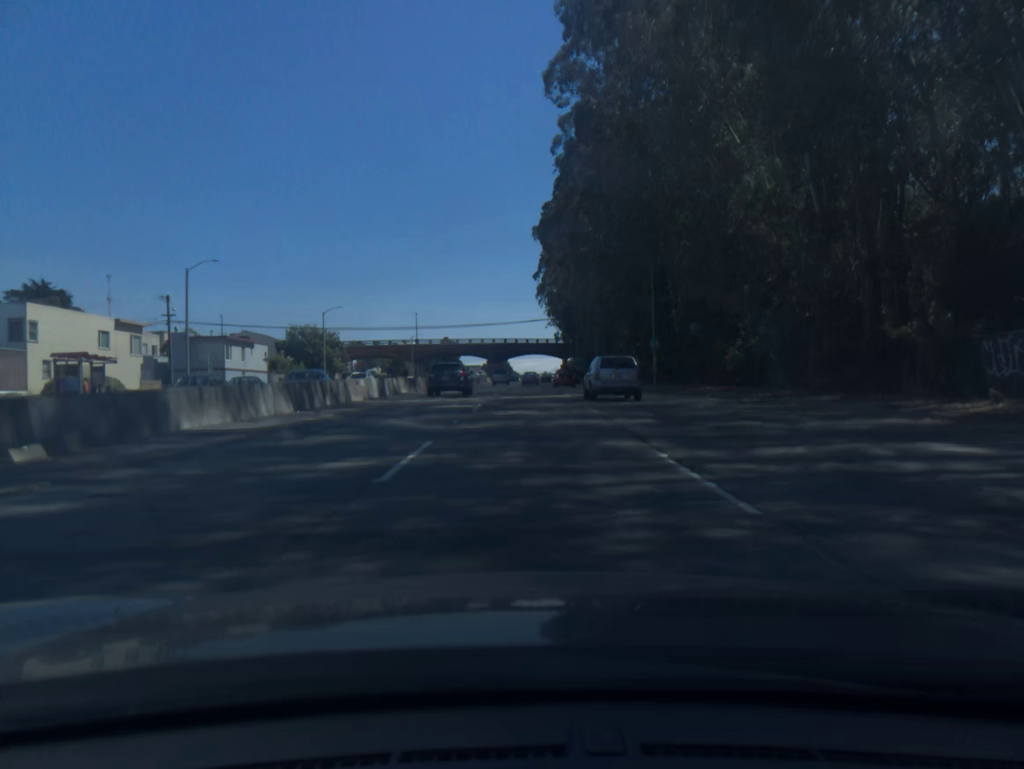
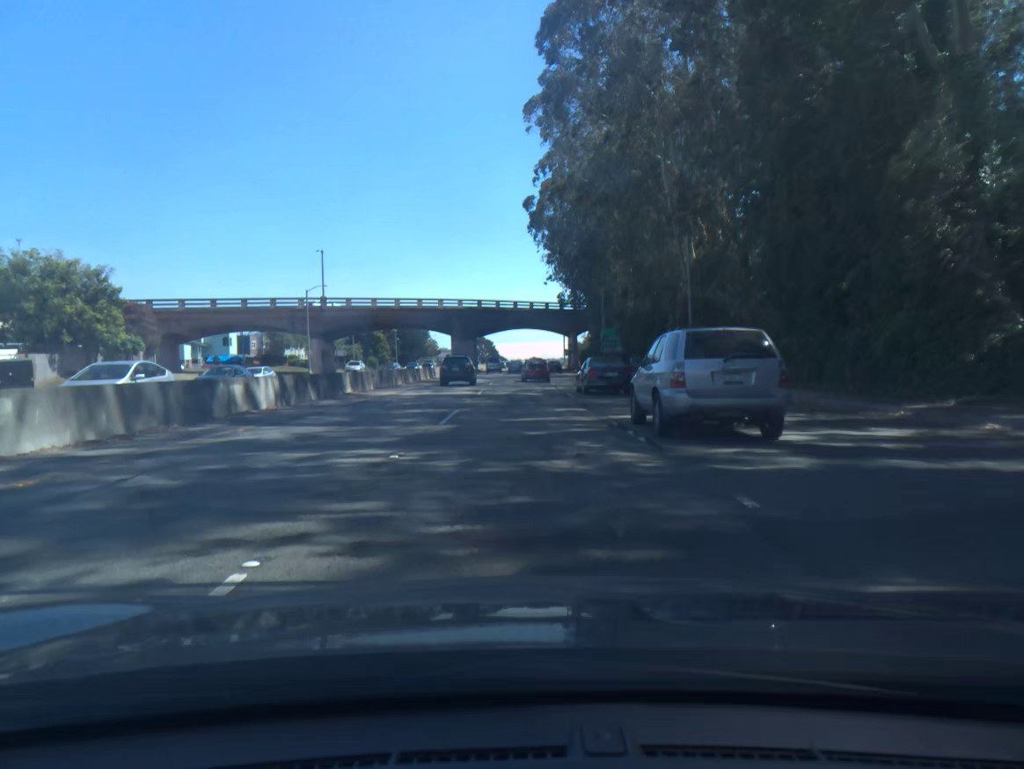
(+0.4, +66.1) m; +1°
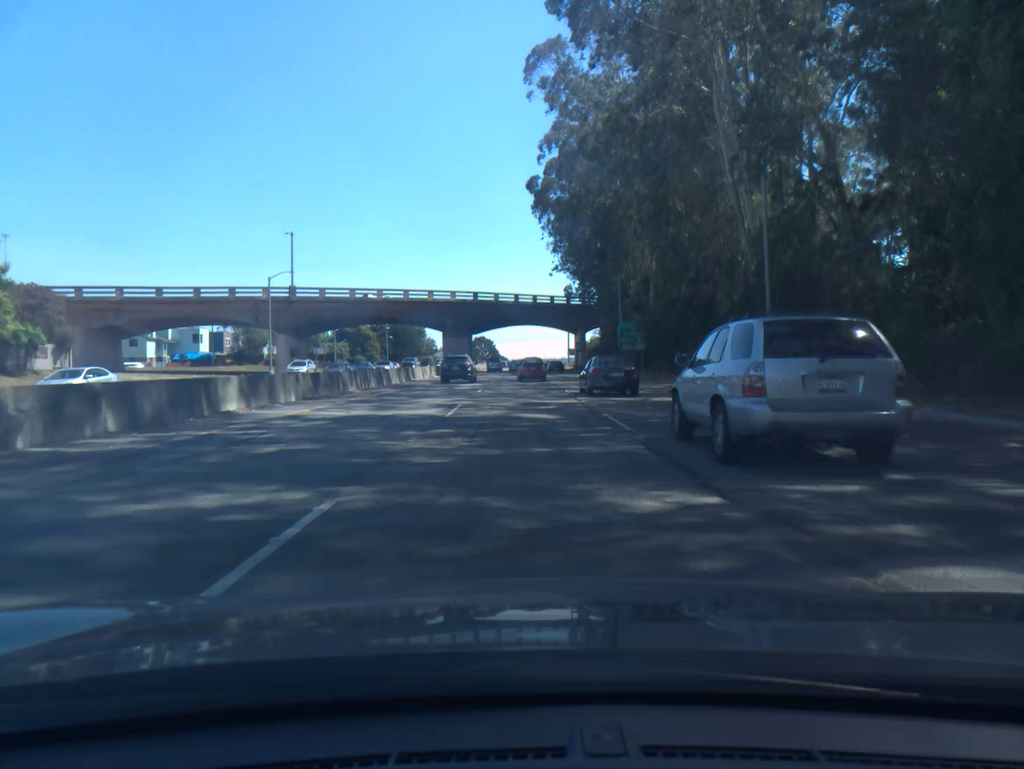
(0.0, +13.3) m; 0°
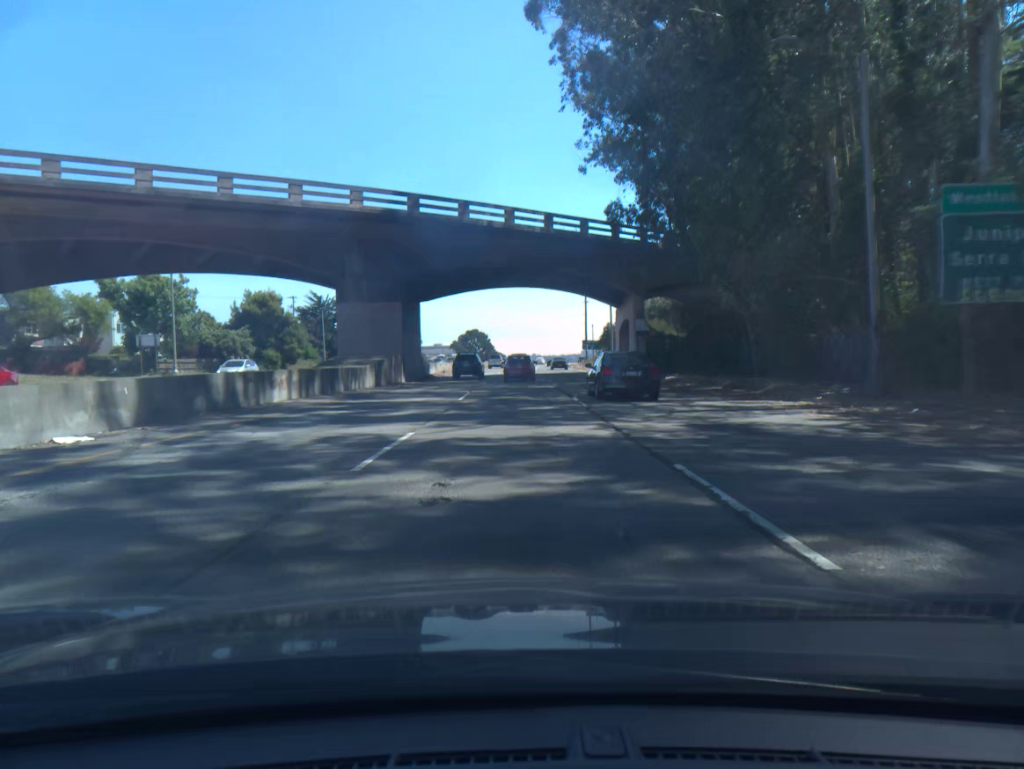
(+0.2, +52.8) m; 0°
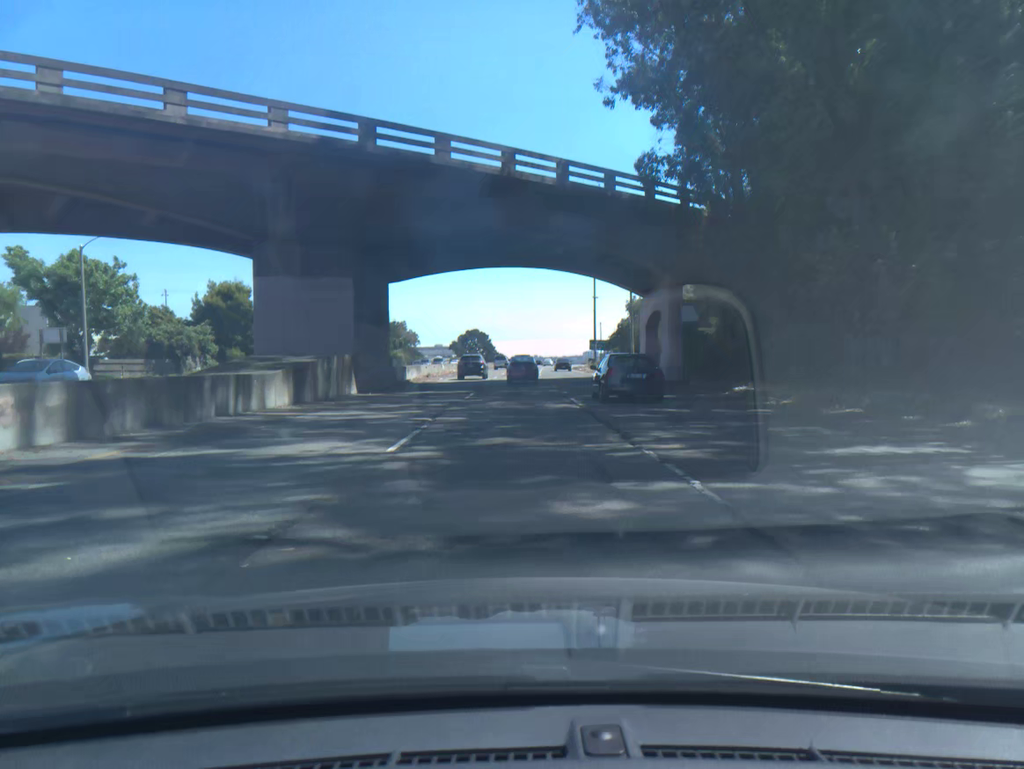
(0.0, +12.9) m; 0°
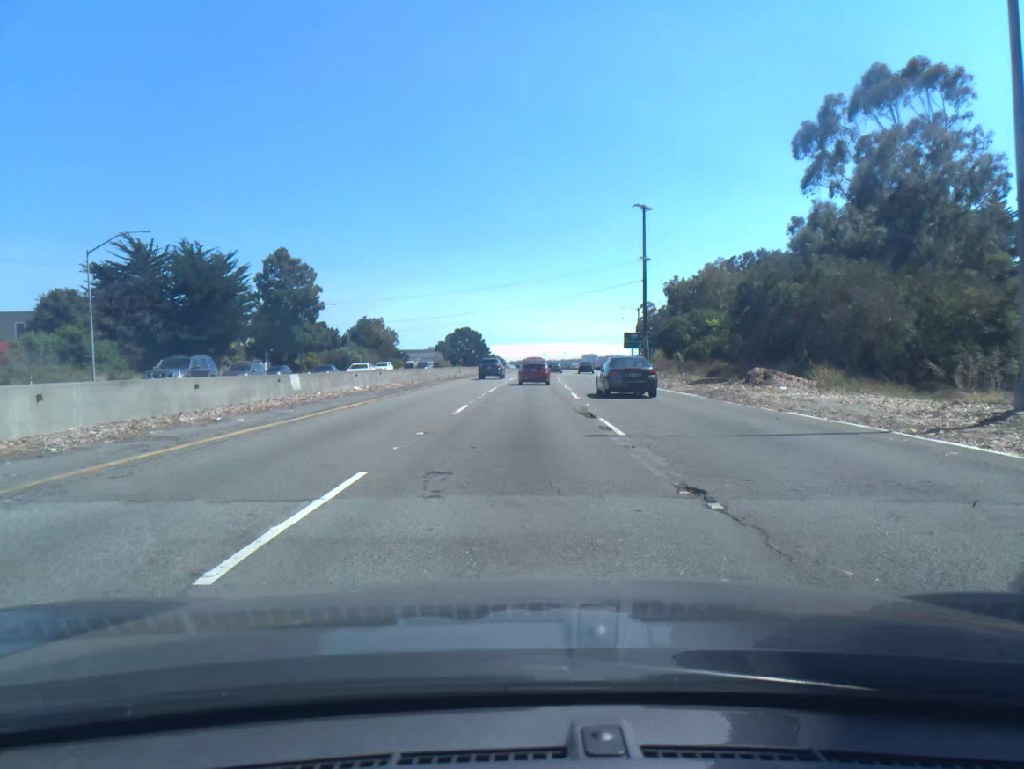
(-0.1, +50.6) m; 0°
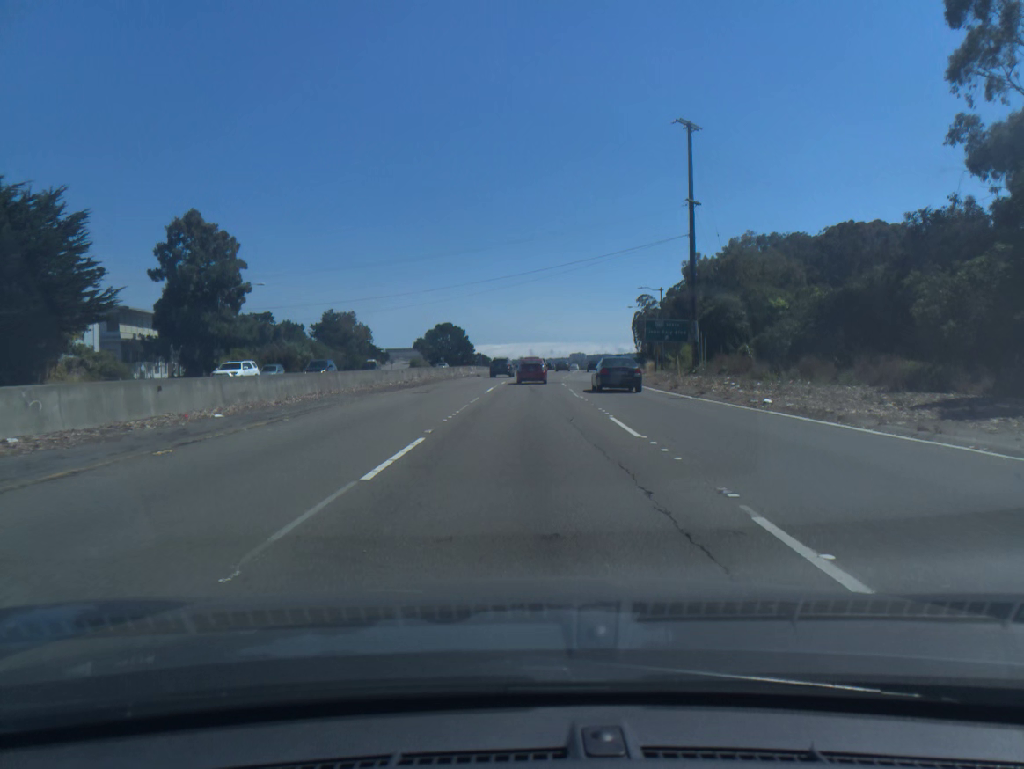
(+0.2, +25.0) m; +1°
